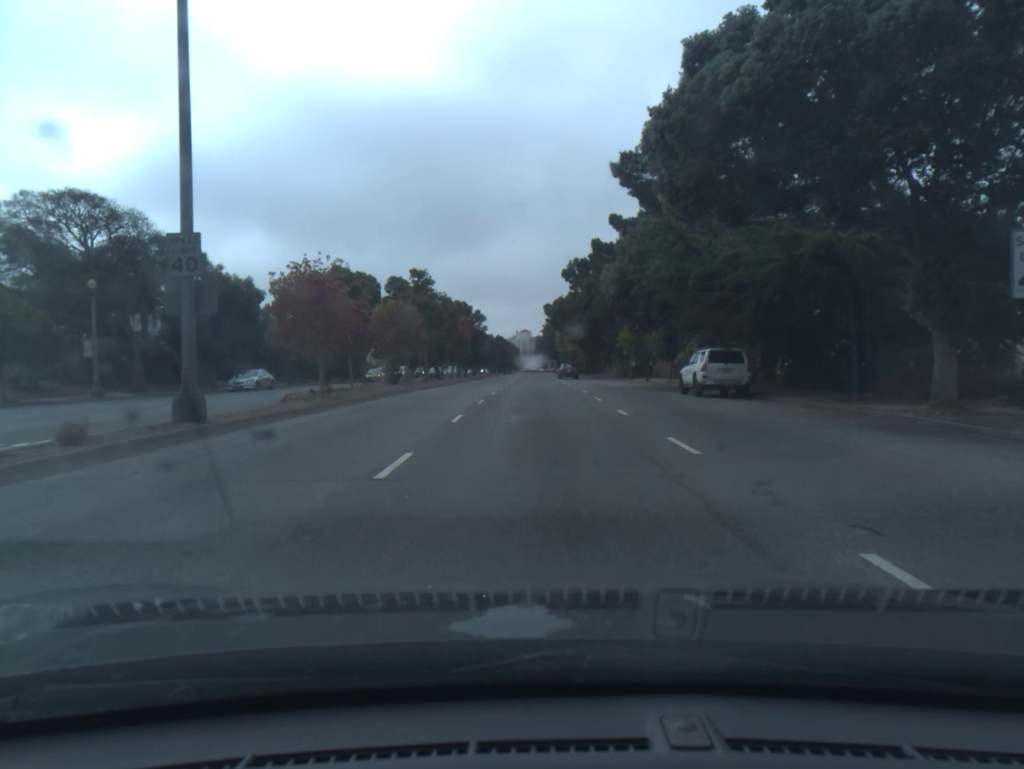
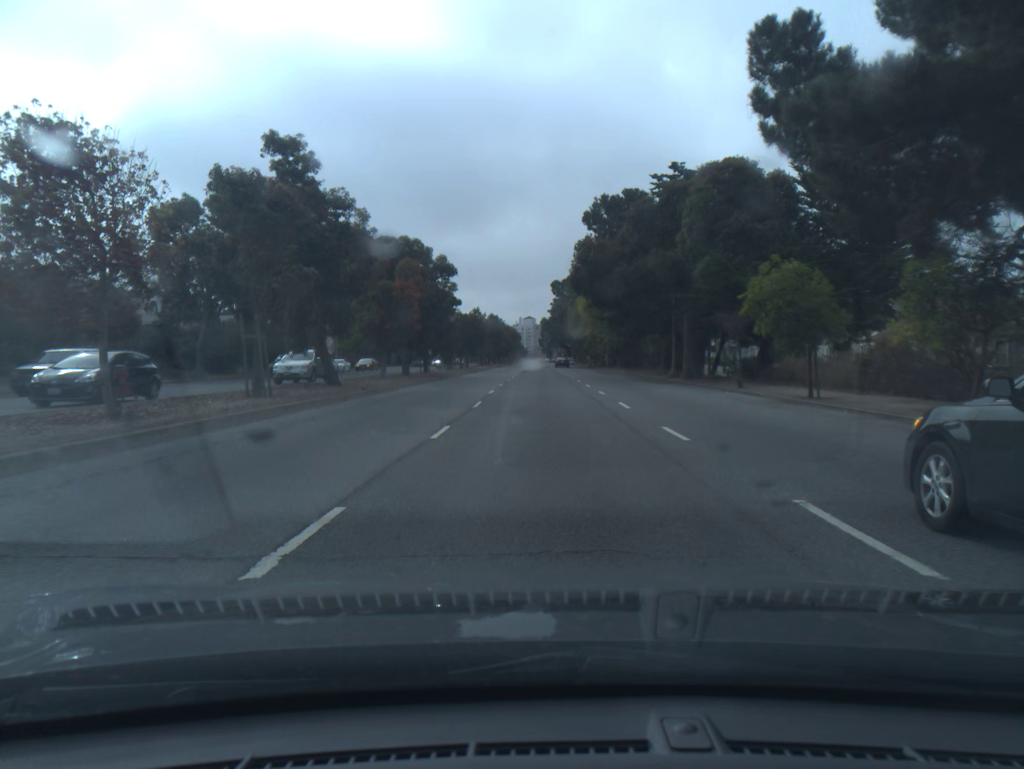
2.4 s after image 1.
(-0.2, +33.8) m; 0°
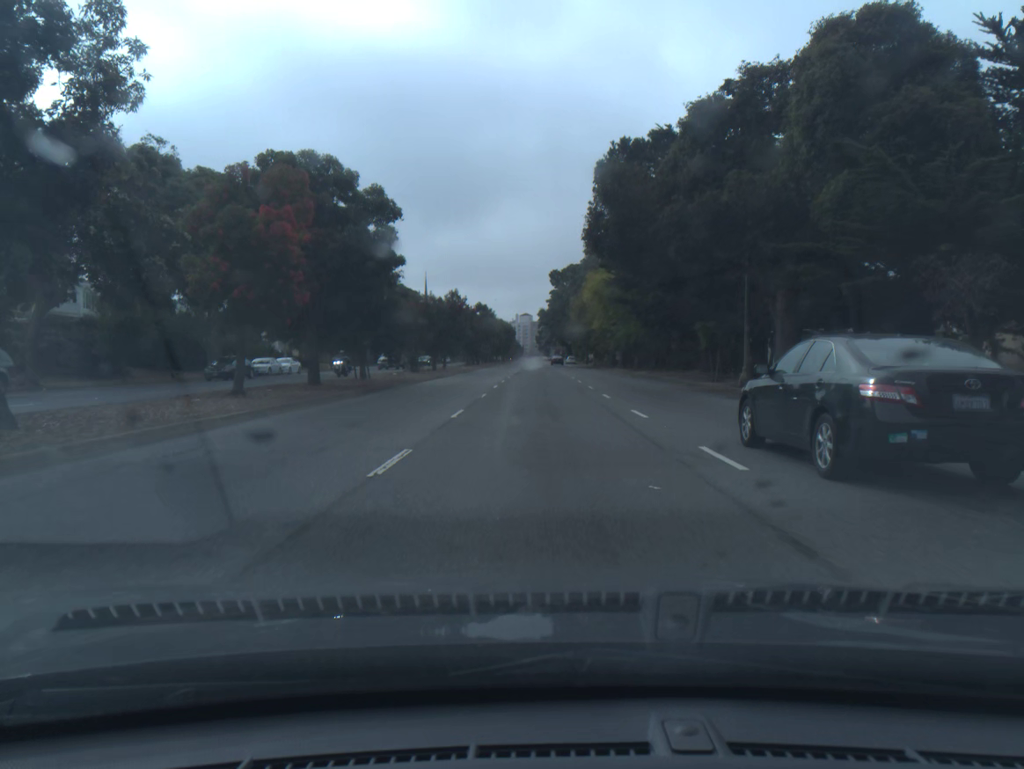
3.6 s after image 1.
(+0.1, +17.8) m; 0°
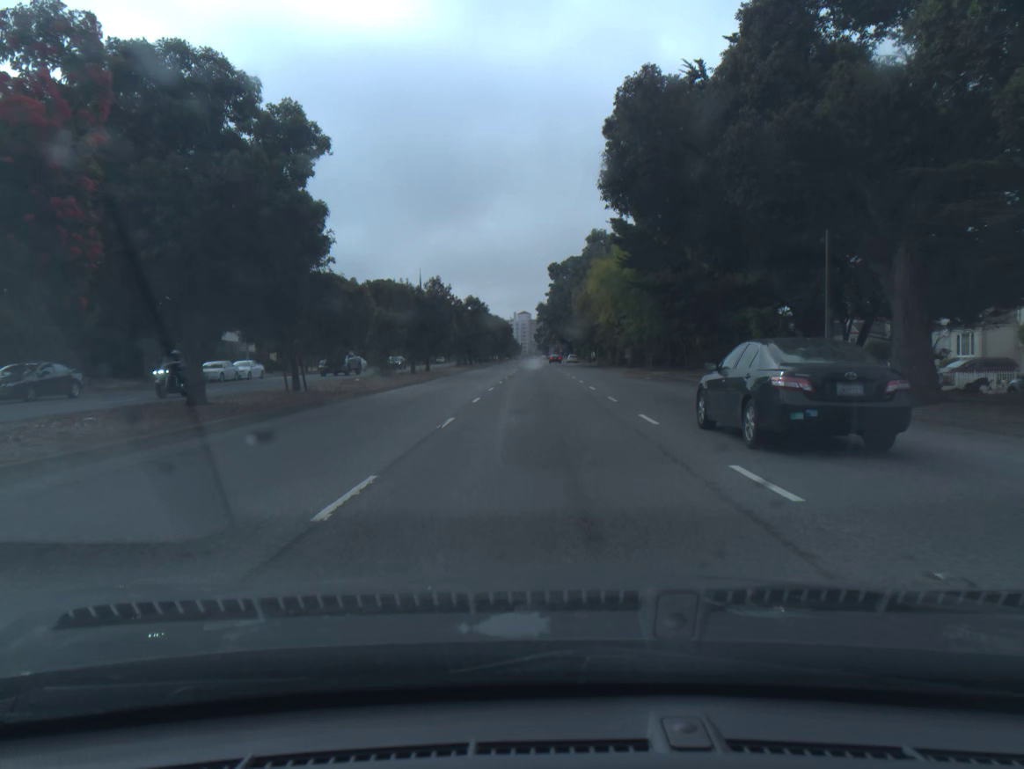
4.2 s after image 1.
(0.0, +9.1) m; 0°
